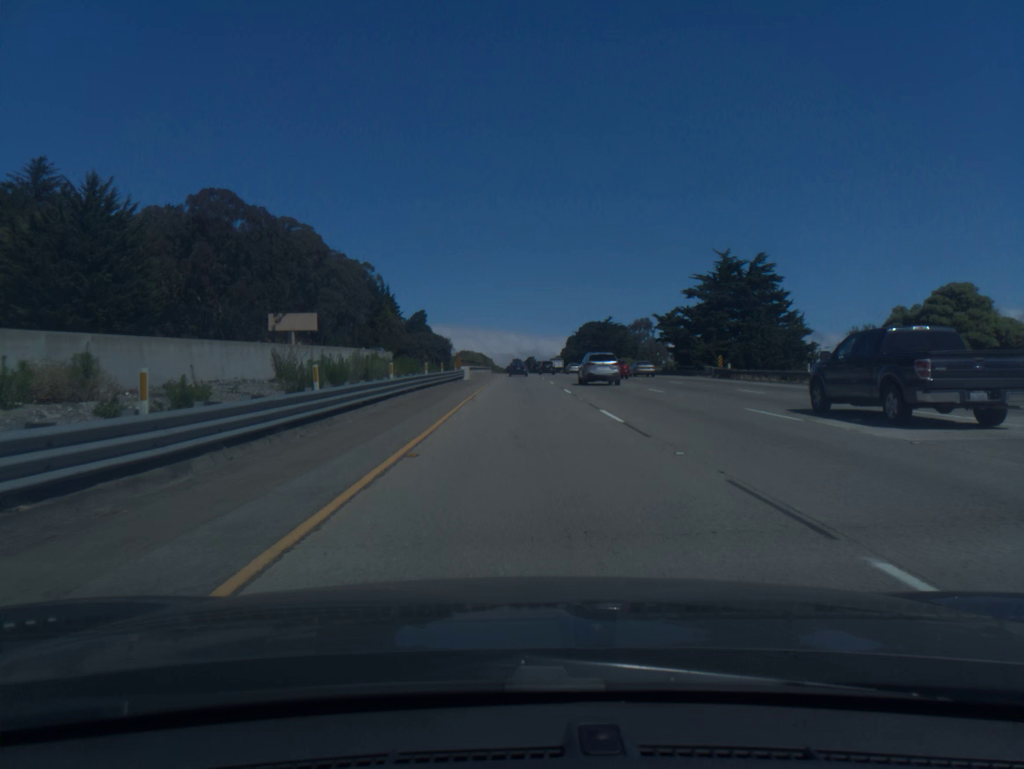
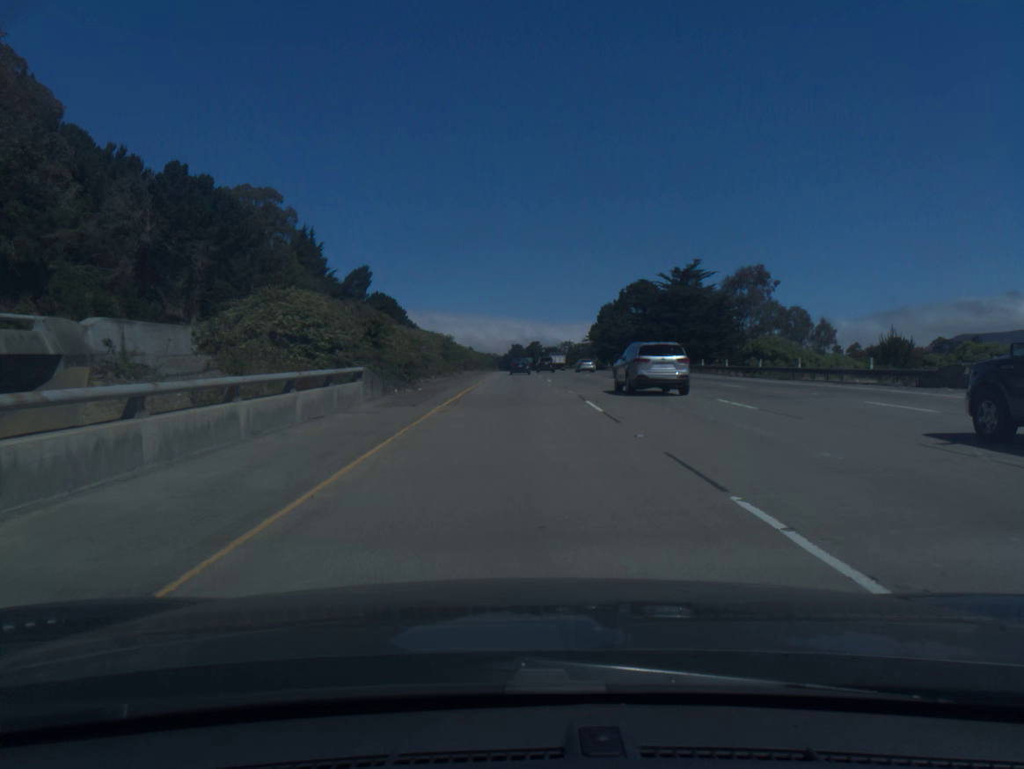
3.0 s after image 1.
(+0.2, +100.6) m; 0°
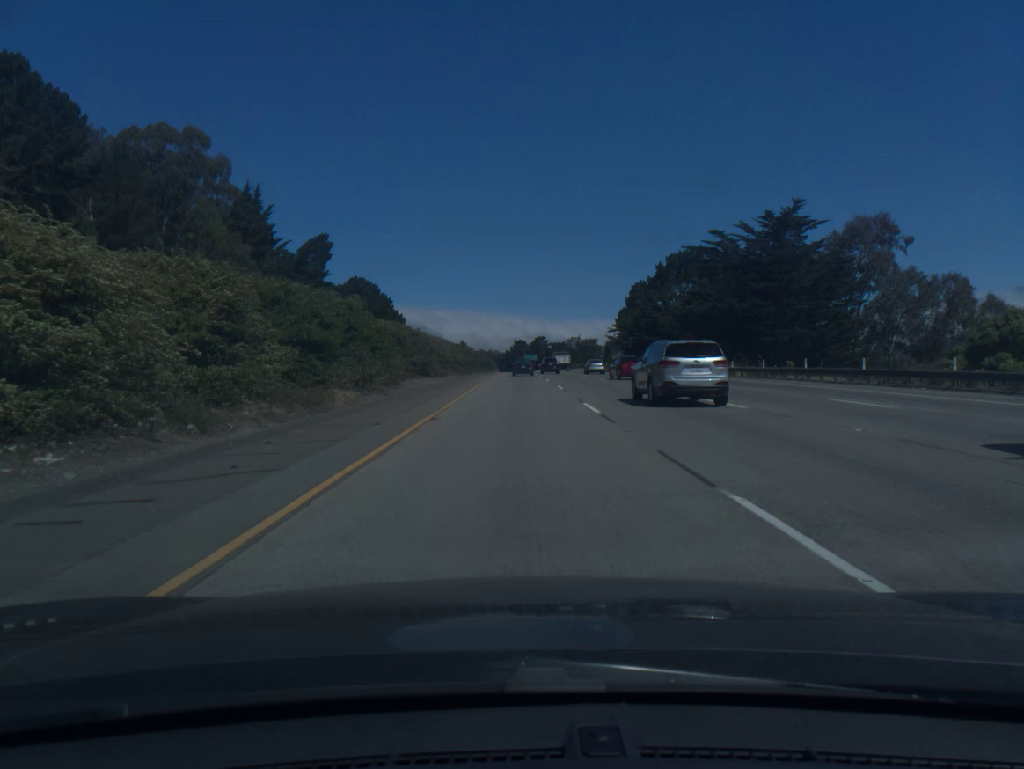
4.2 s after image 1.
(-0.1, +39.3) m; 0°
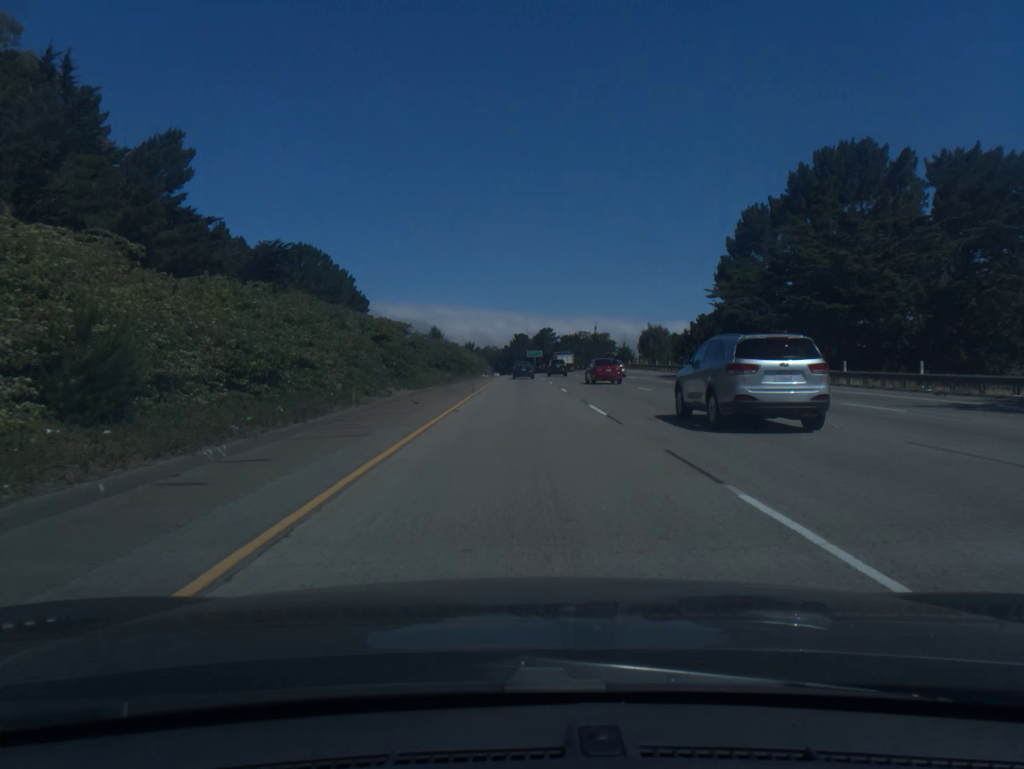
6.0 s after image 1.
(-0.1, +58.2) m; 0°
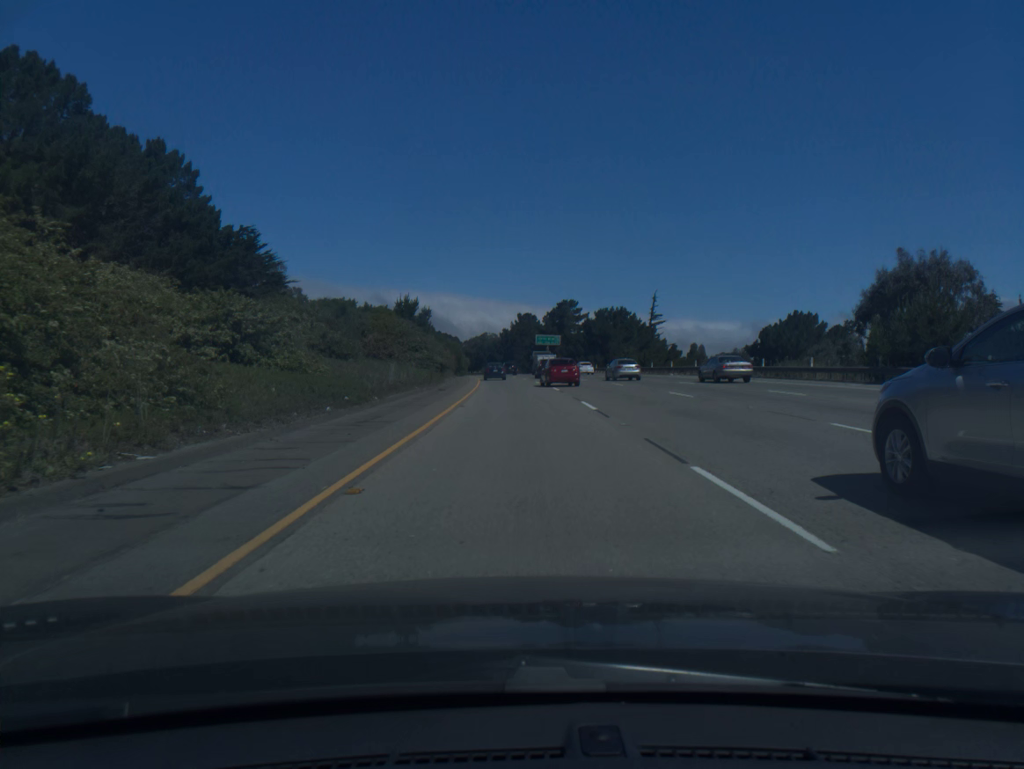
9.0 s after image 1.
(+0.2, +96.2) m; 0°
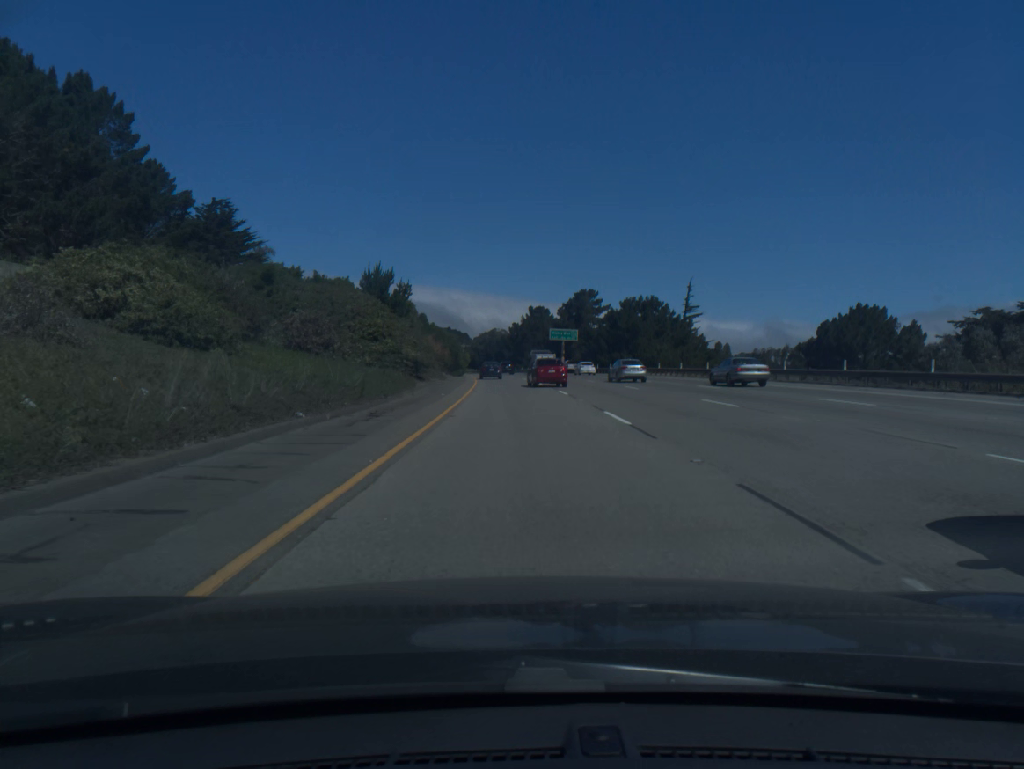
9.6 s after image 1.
(-0.1, +19.2) m; -1°
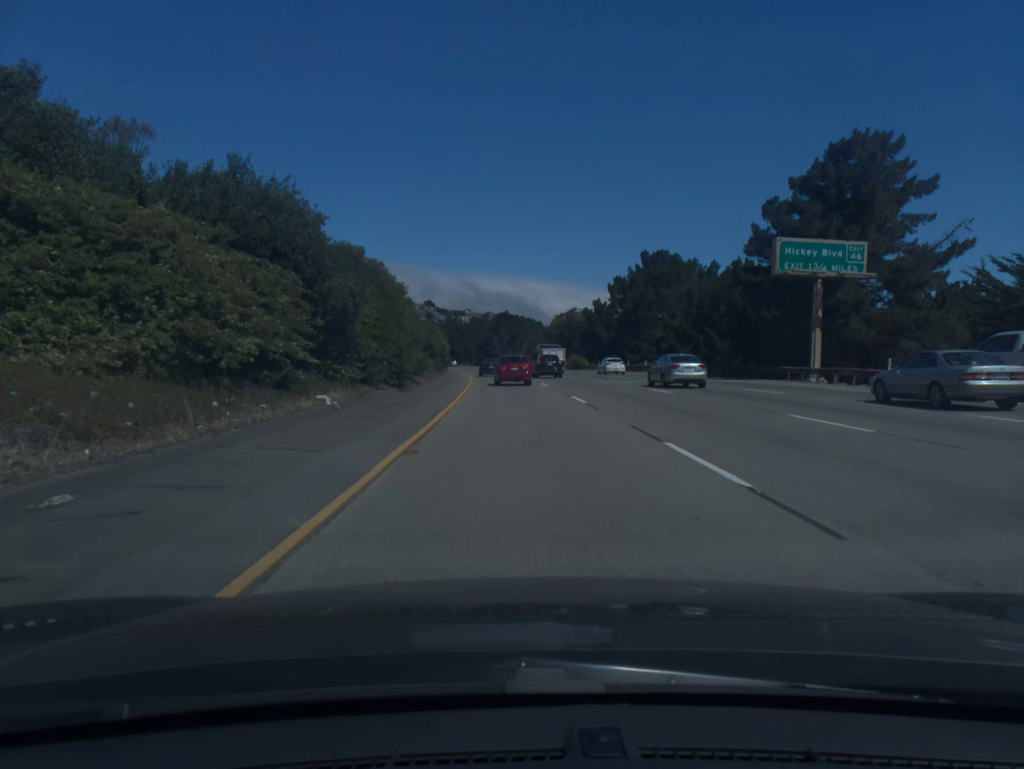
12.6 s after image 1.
(-4.1, +95.0) m; -5°
